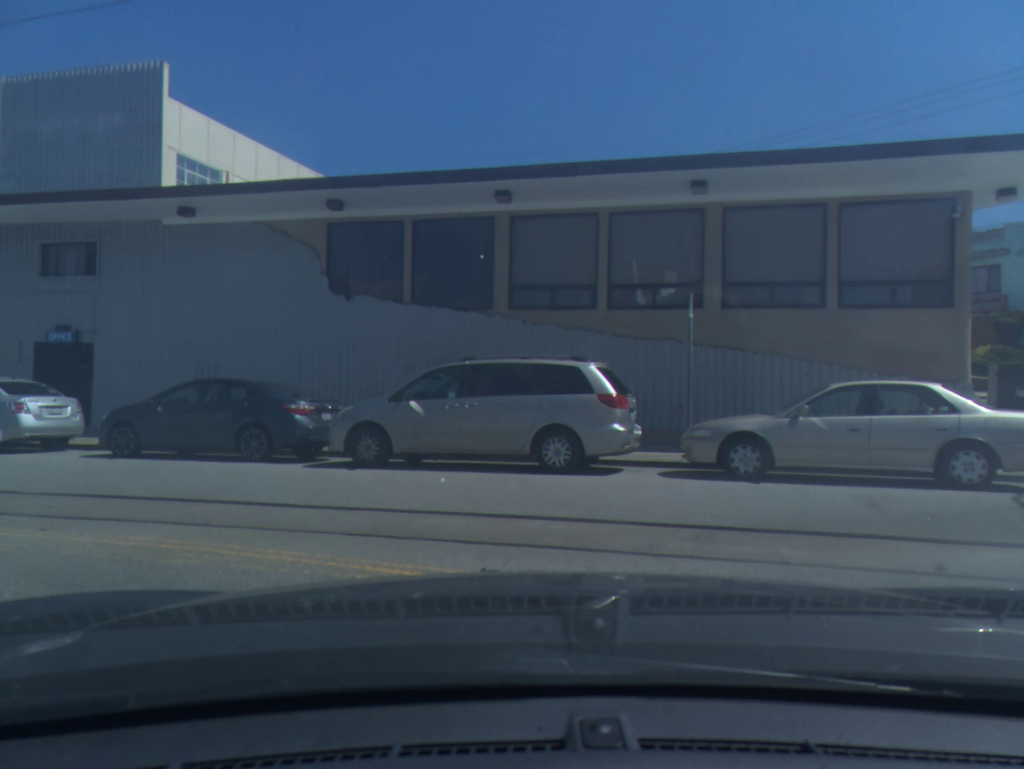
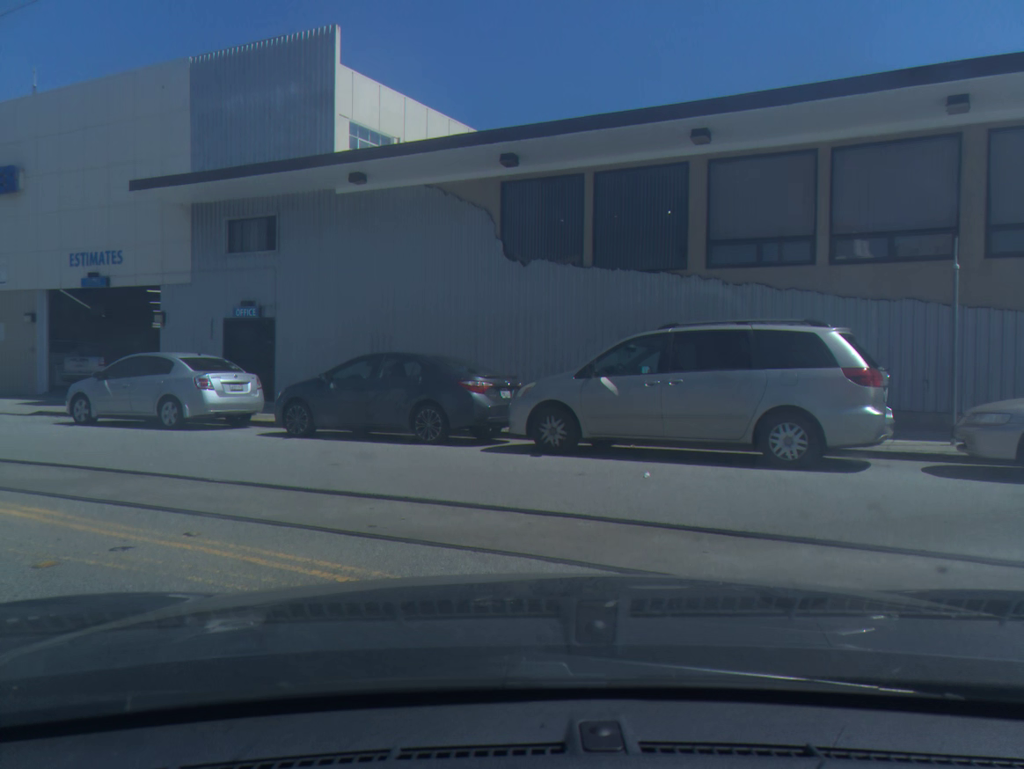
(-0.2, +1.9) m; -11°
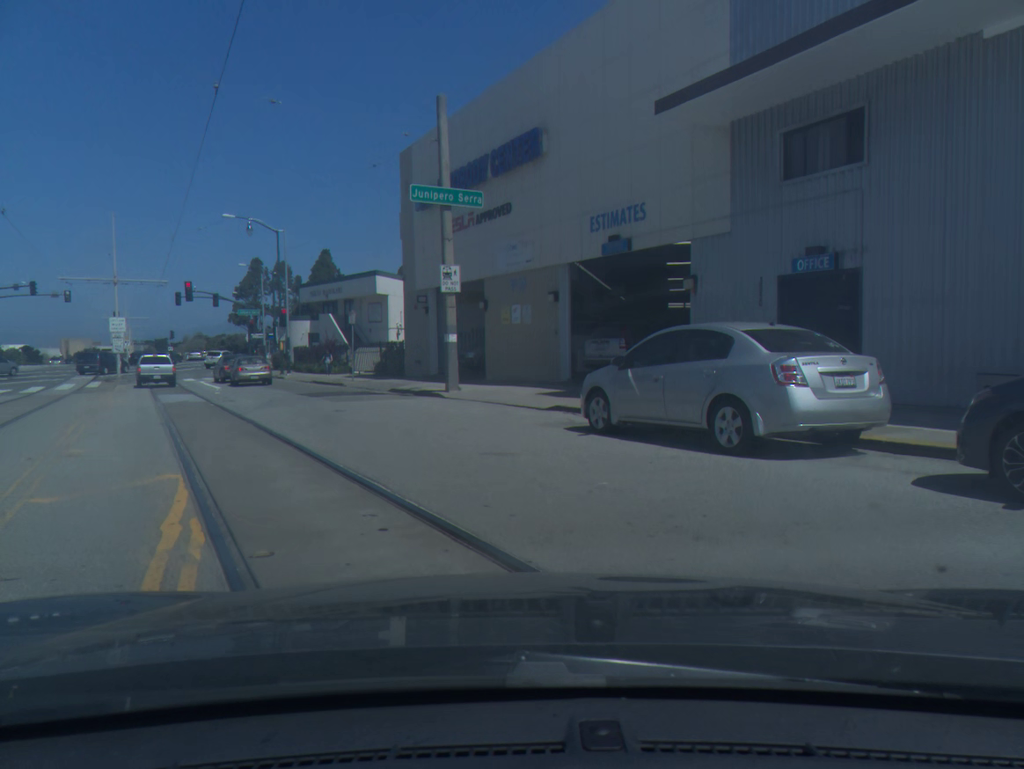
(-2.2, +7.2) m; -31°
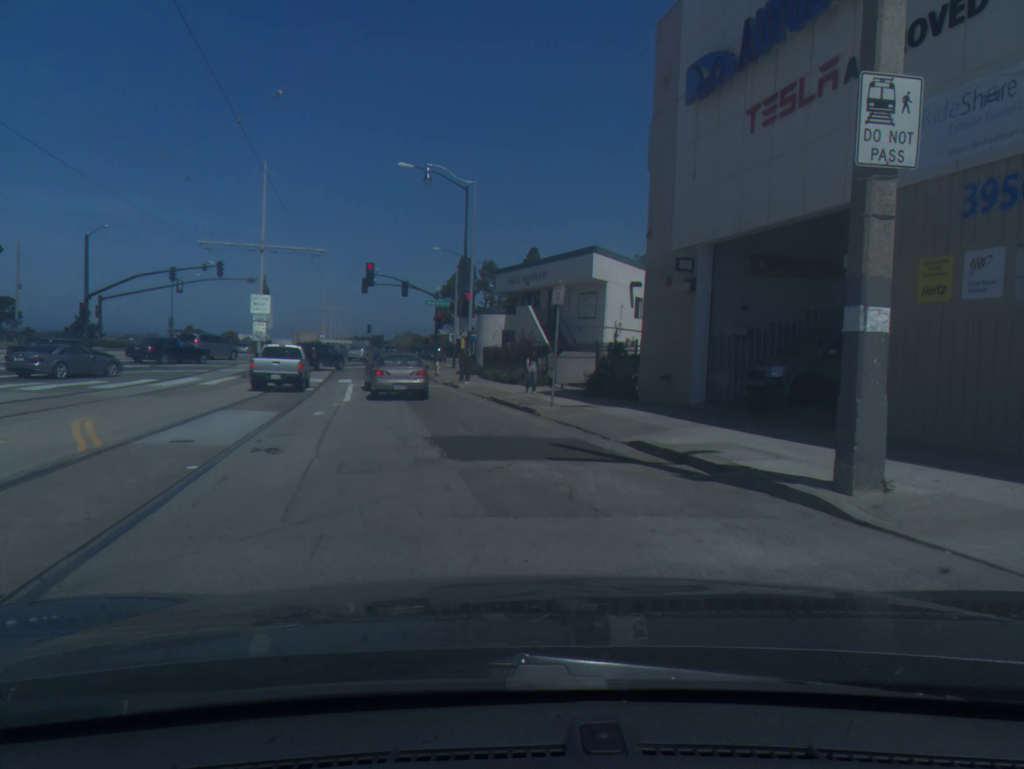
(-1.7, +15.2) m; -10°
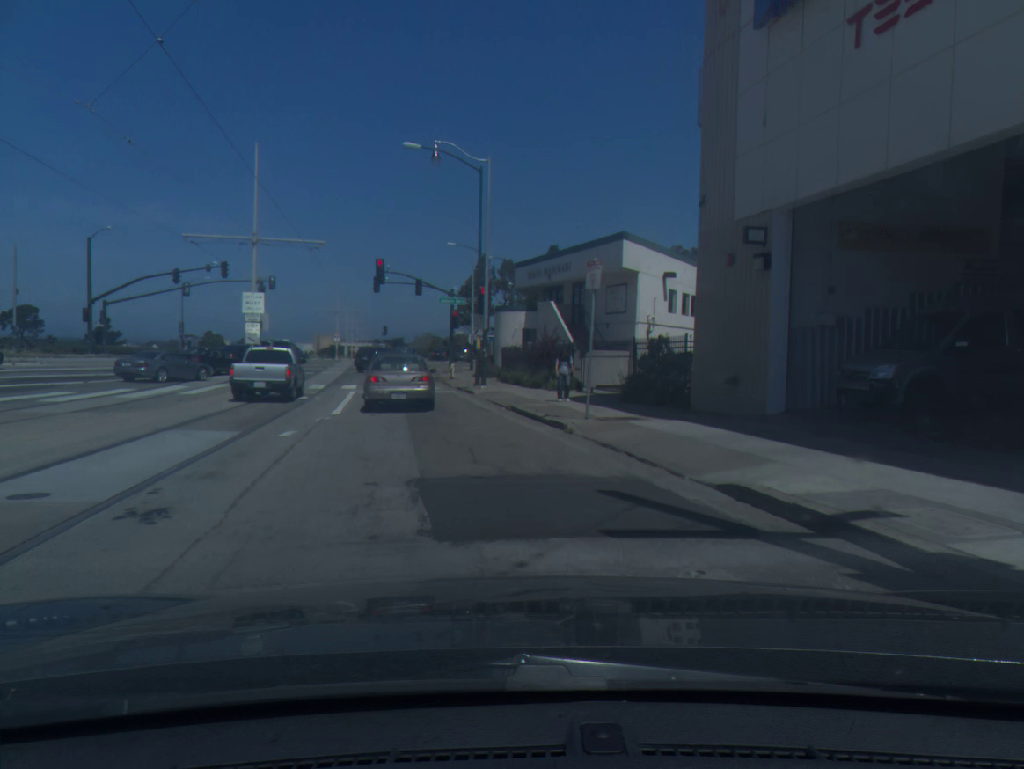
(0.0, +4.1) m; -1°
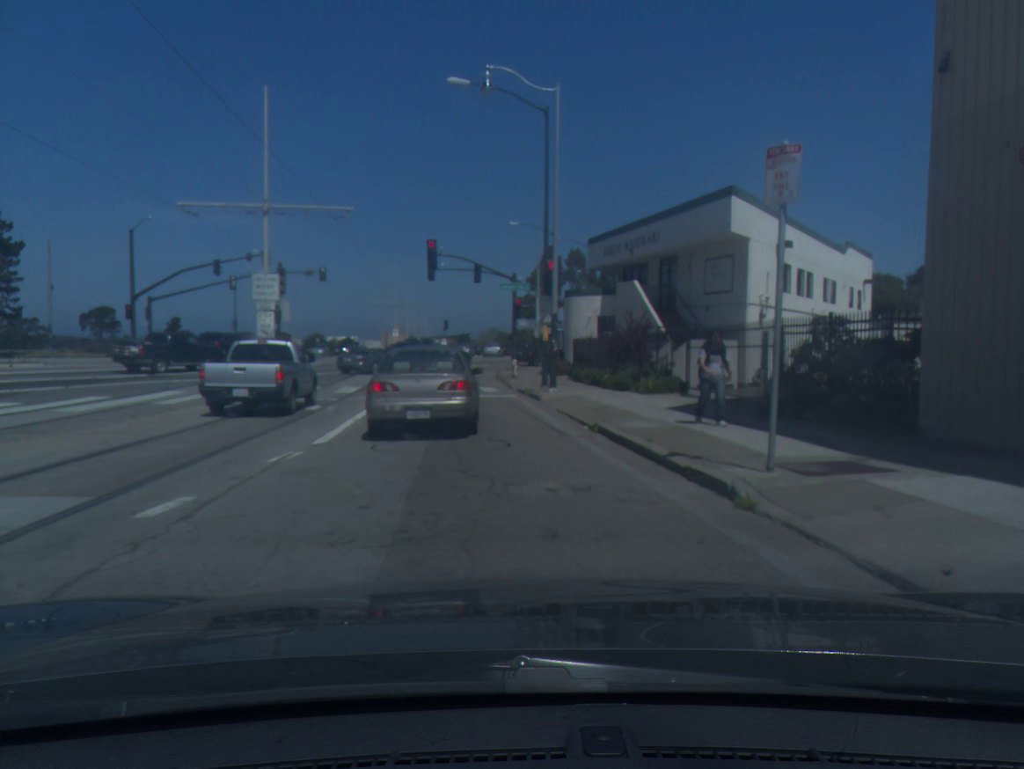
(-0.4, +7.3) m; -6°
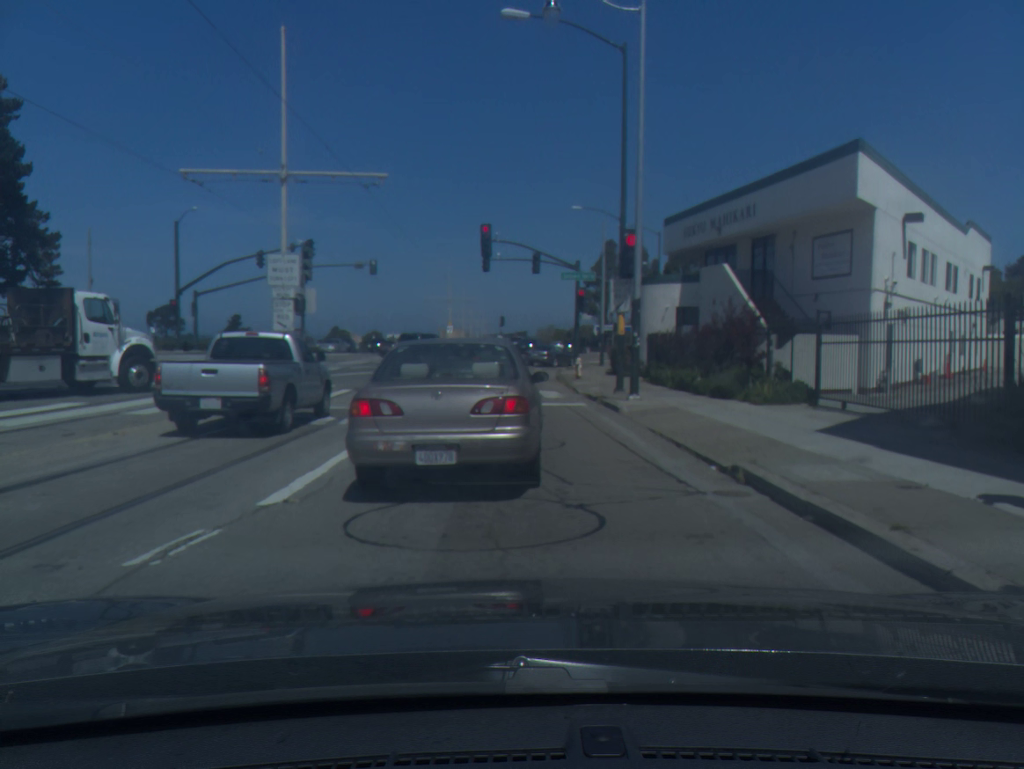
(-0.2, +5.2) m; -3°
